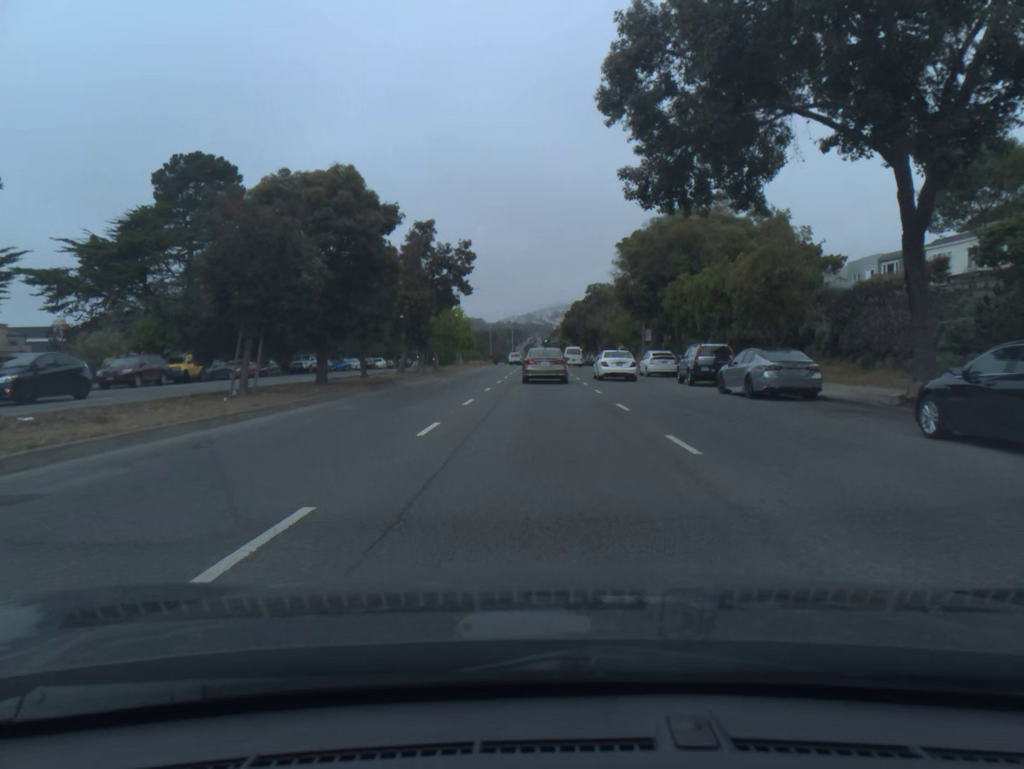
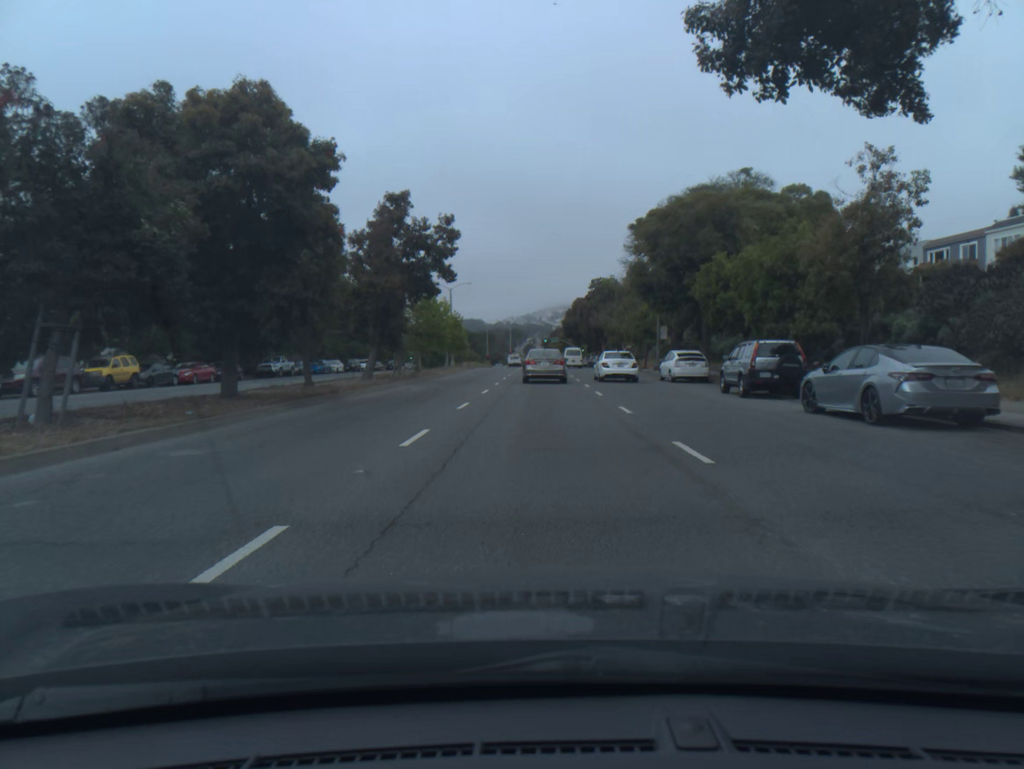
(0.0, +8.2) m; 0°
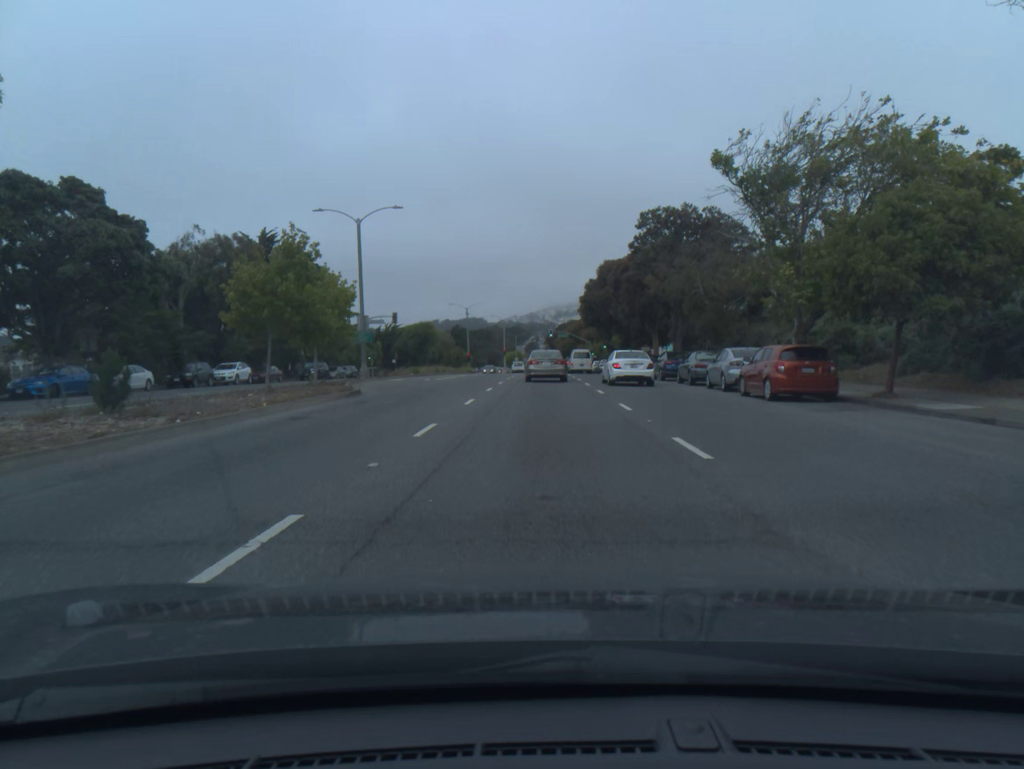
(-0.2, +43.0) m; -1°
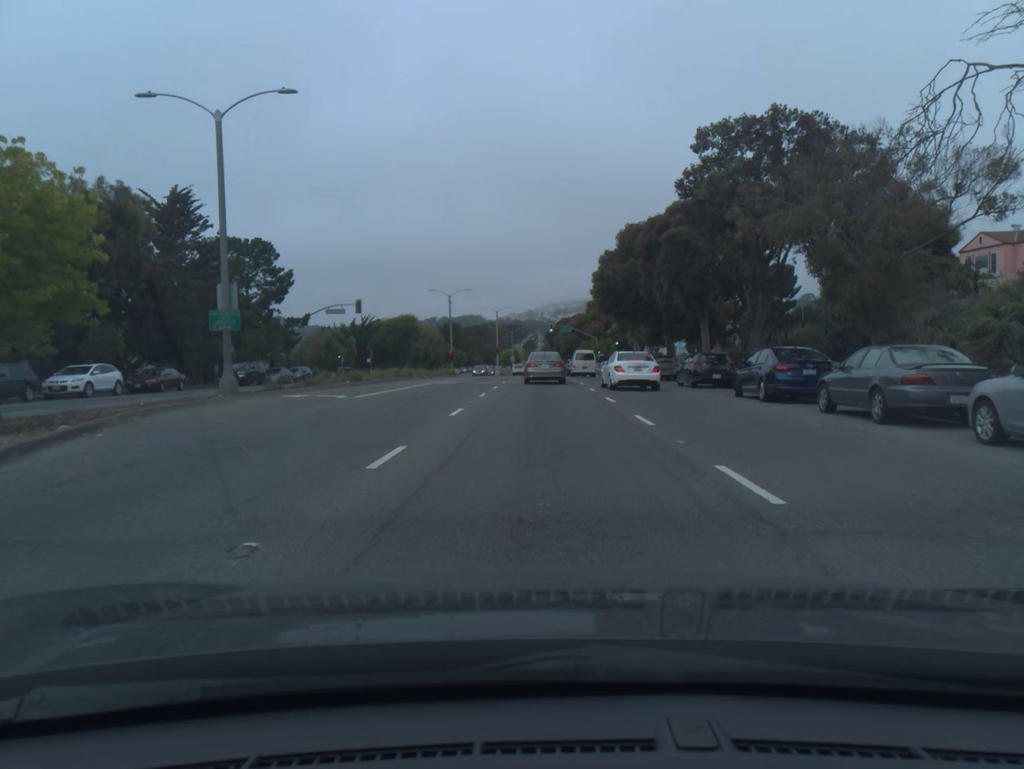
(0.0, +17.7) m; 0°
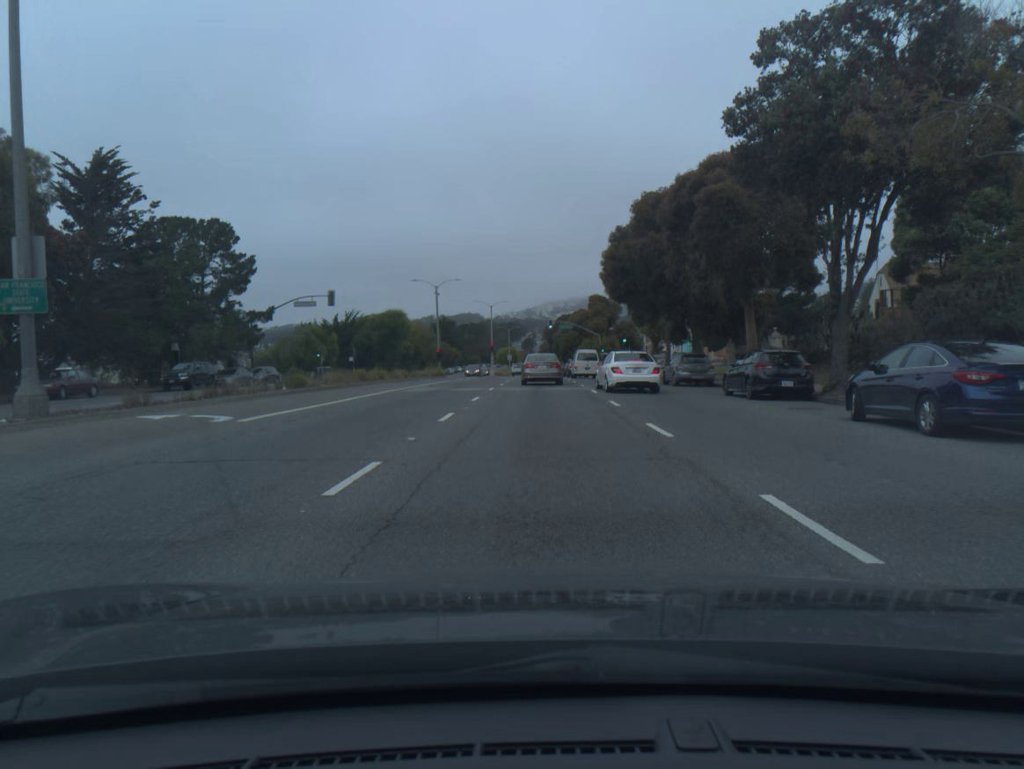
(0.0, +8.9) m; 0°
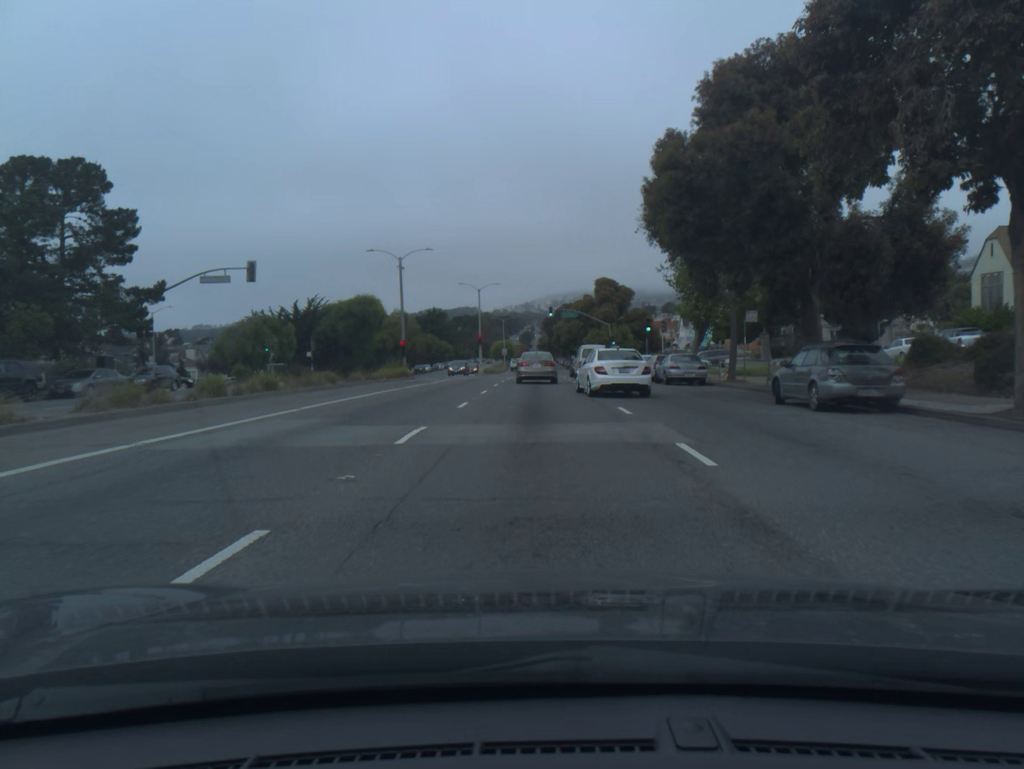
(0.0, +17.9) m; 0°
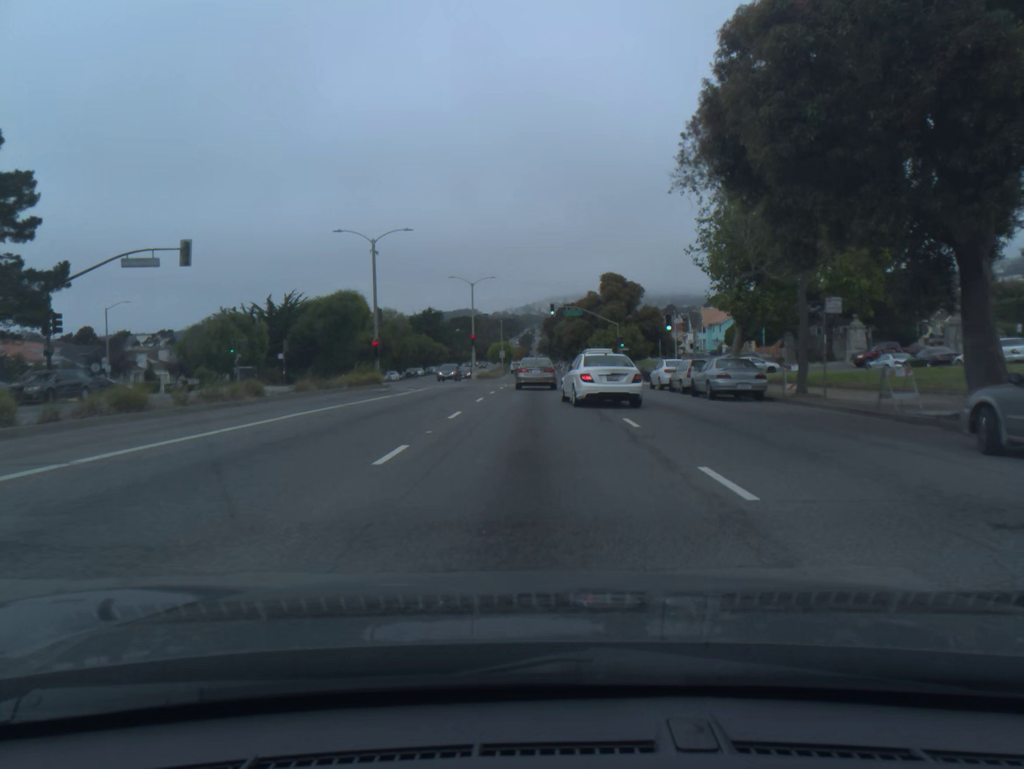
(0.0, +9.0) m; 0°
